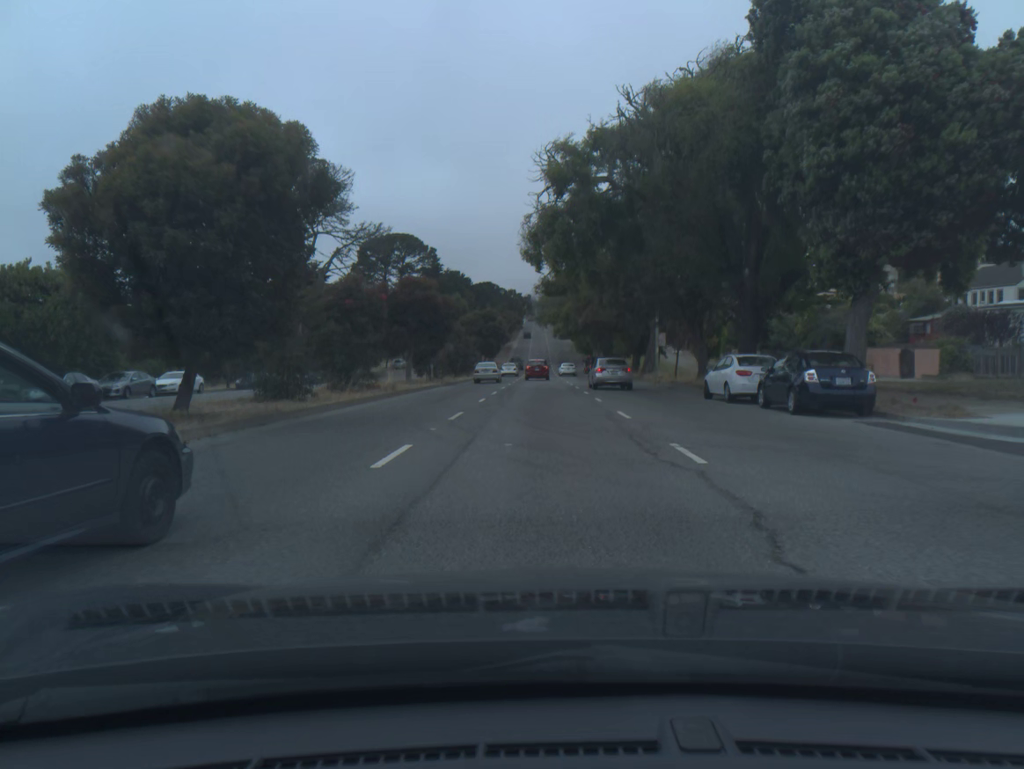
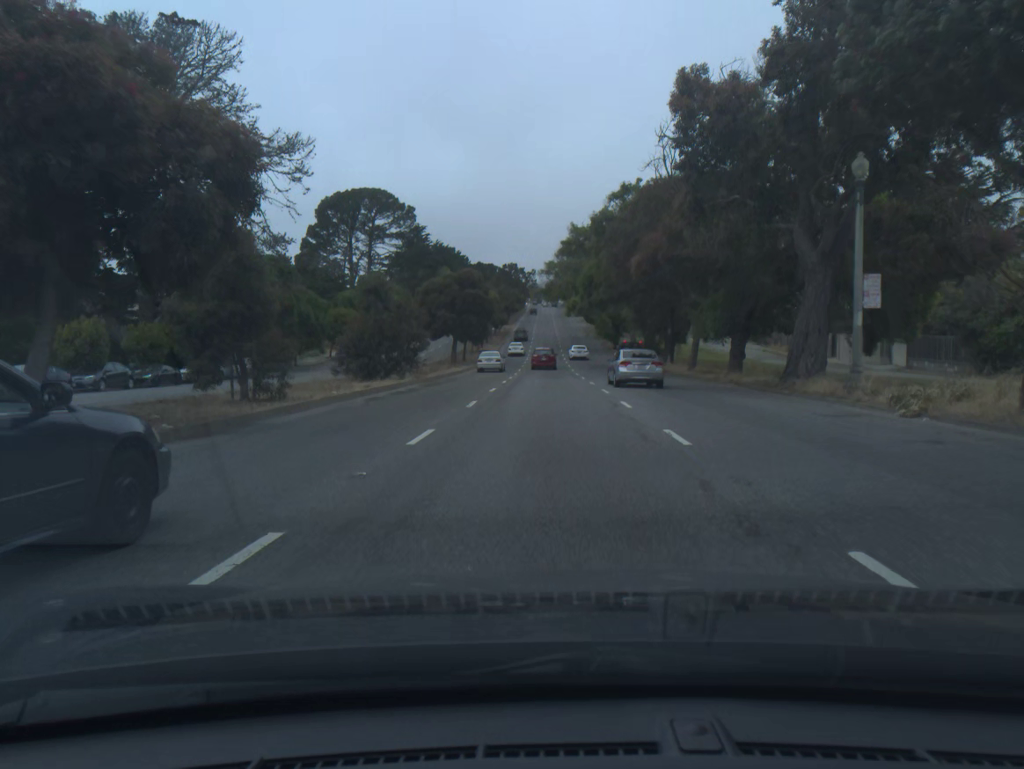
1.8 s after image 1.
(-0.2, +34.7) m; -1°
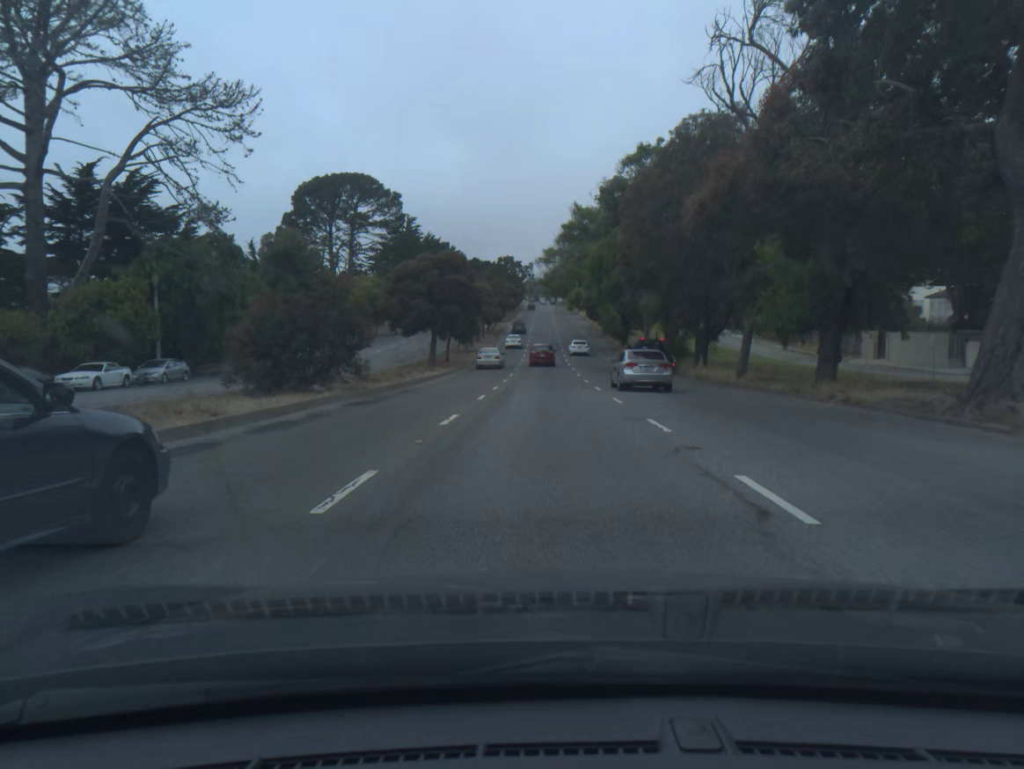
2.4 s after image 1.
(0.0, +11.8) m; 0°
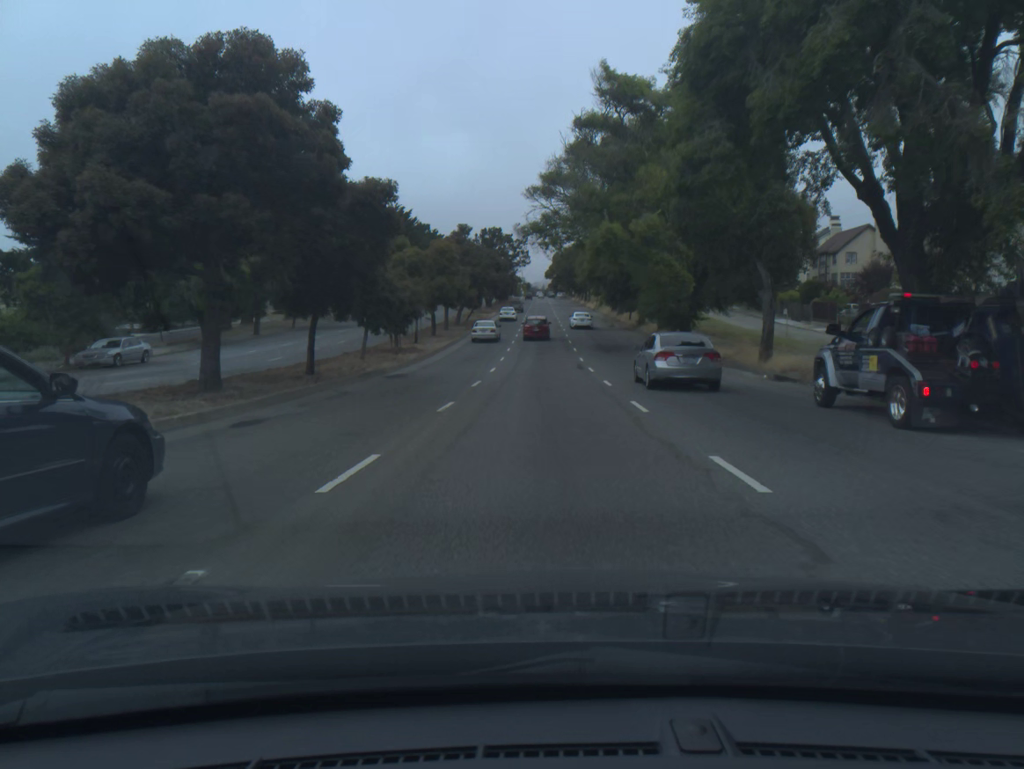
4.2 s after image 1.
(+0.1, +35.4) m; 0°
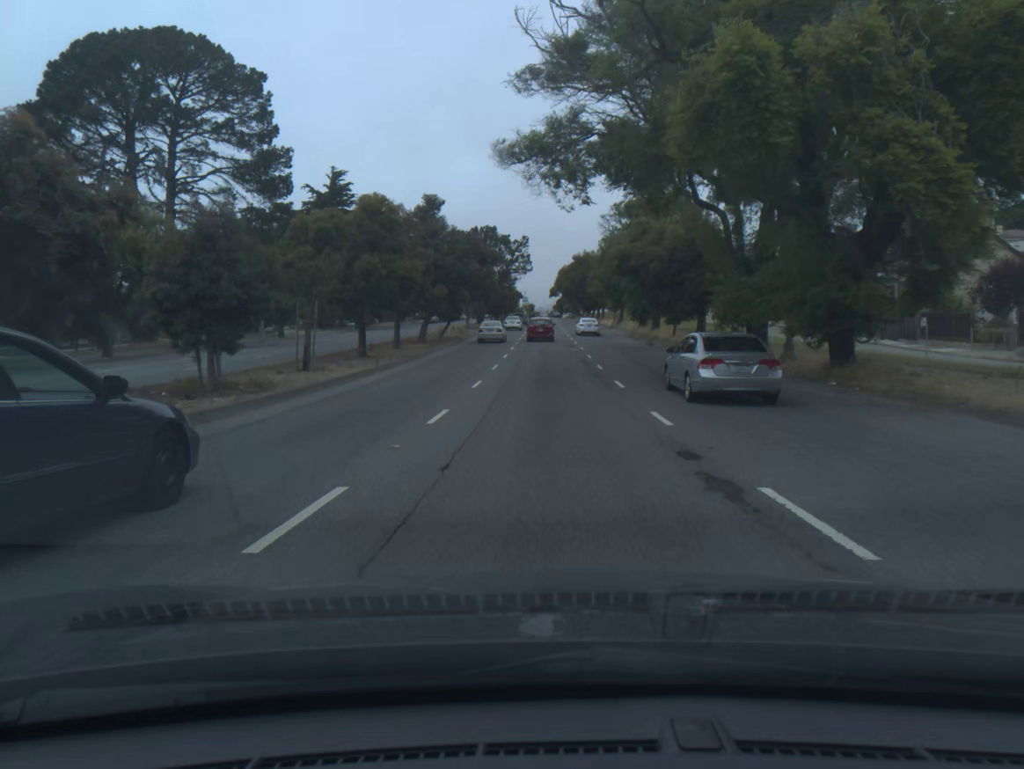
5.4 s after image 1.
(0.0, +23.4) m; 0°
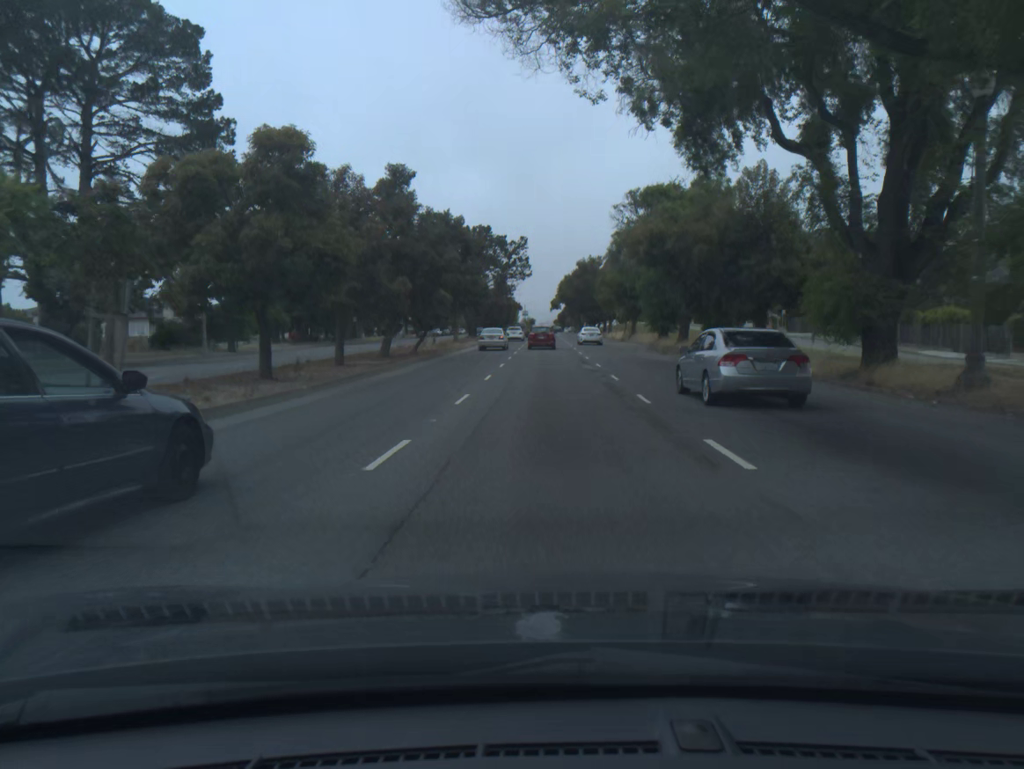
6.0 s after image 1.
(0.0, +11.6) m; 0°
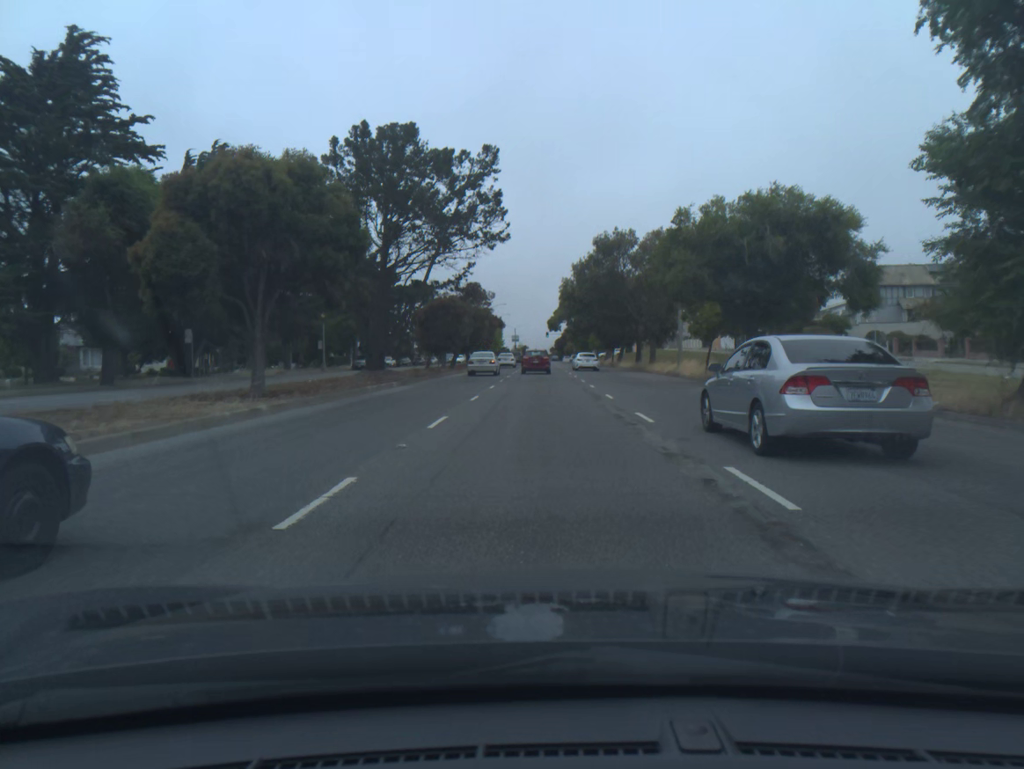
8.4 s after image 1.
(+0.1, +45.1) m; 0°
